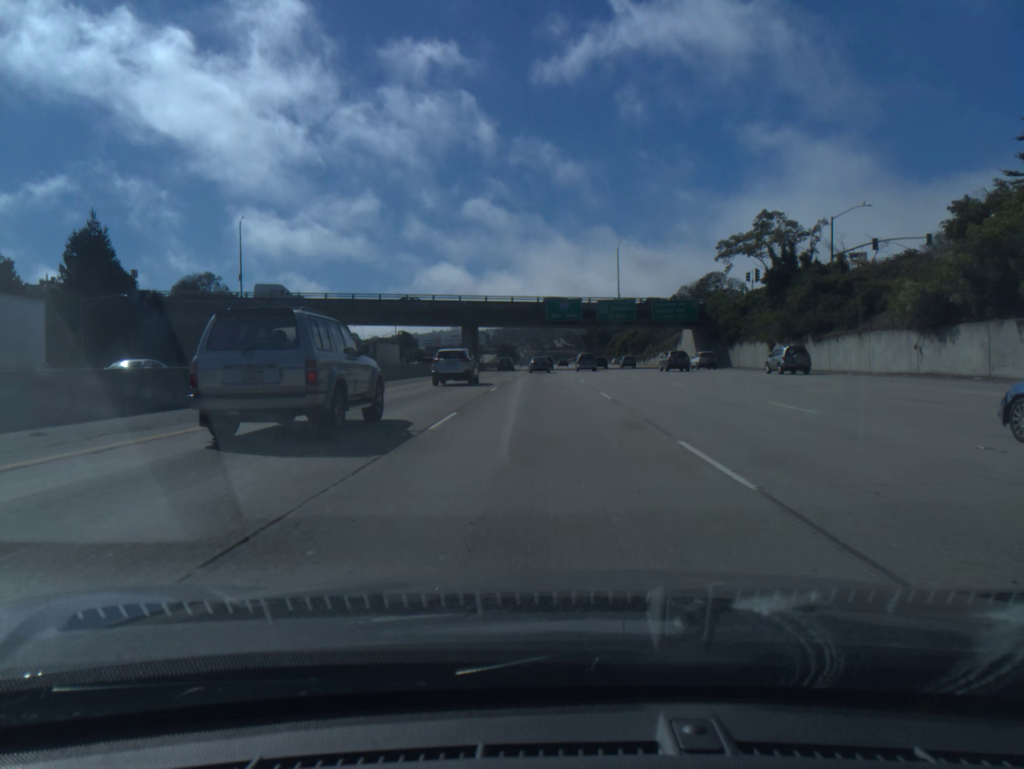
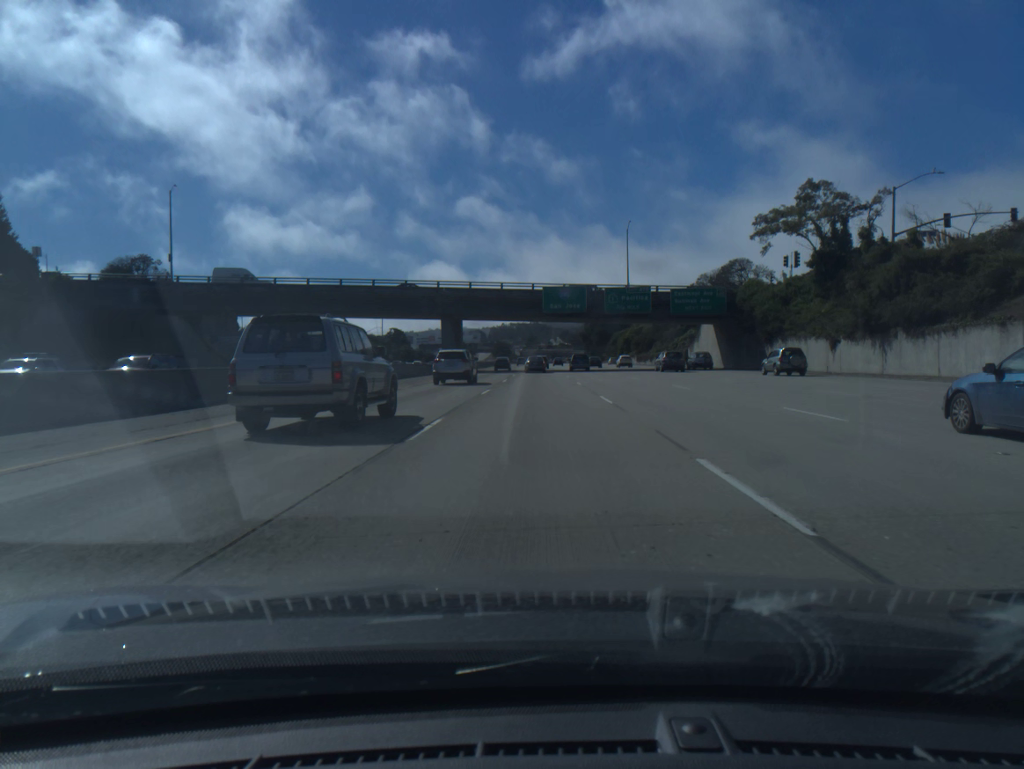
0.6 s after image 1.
(+0.1, +16.3) m; 0°
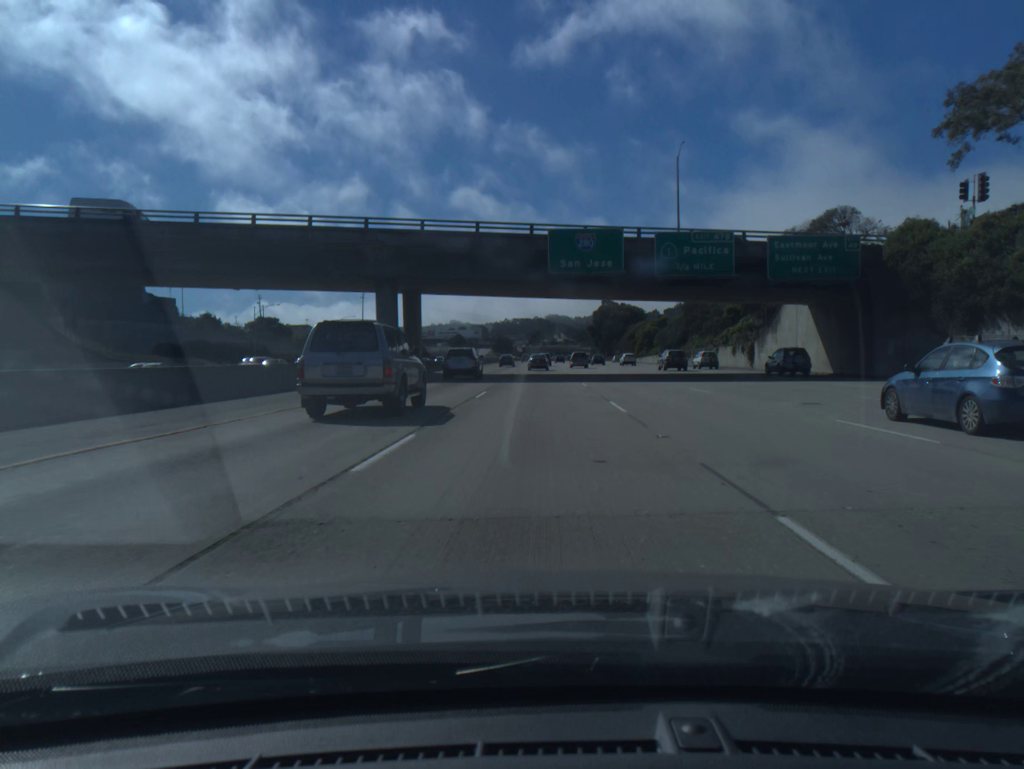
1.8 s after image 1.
(0.0, +32.4) m; 0°
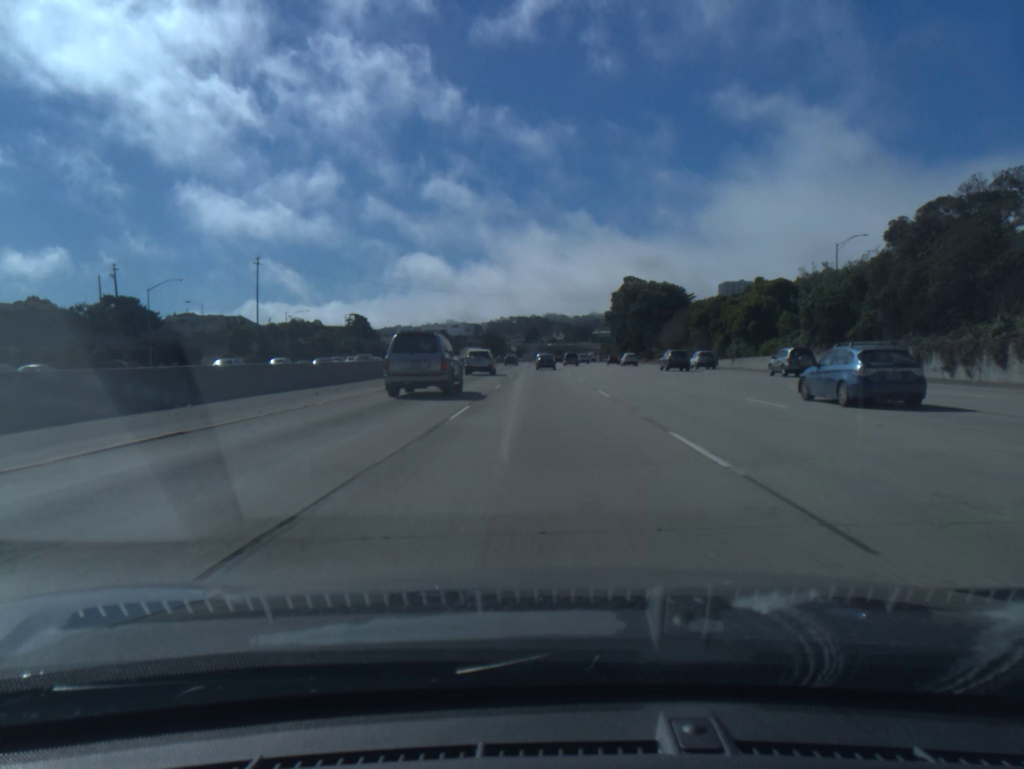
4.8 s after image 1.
(-0.2, +81.5) m; 0°
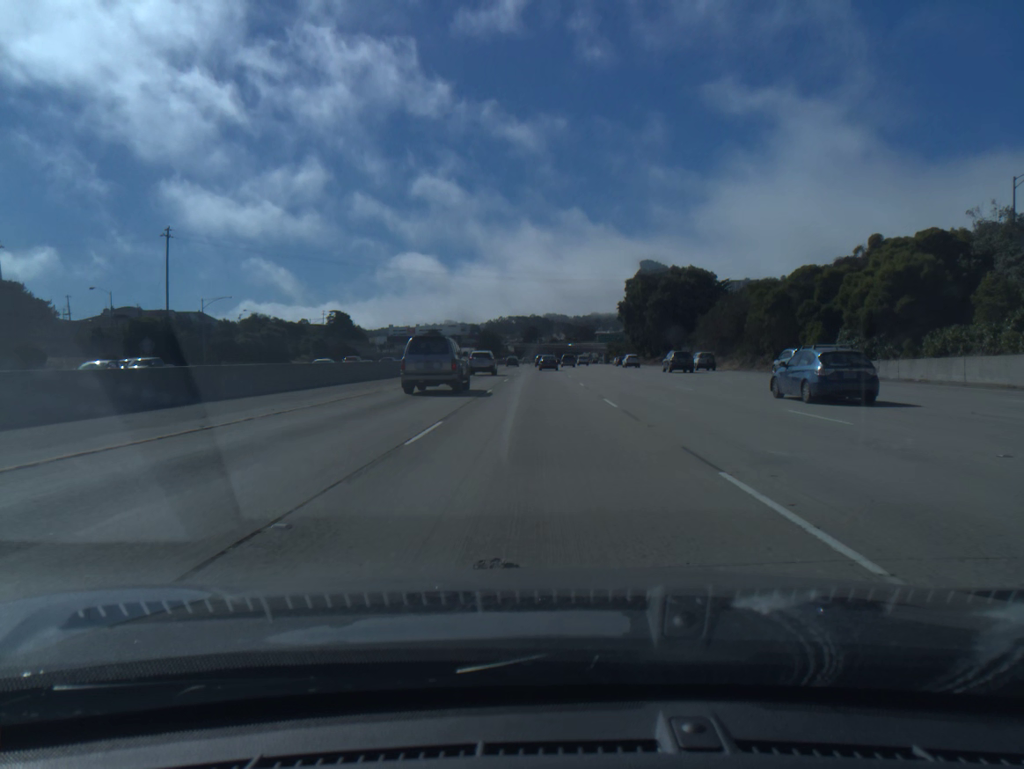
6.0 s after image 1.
(+0.1, +33.2) m; 0°
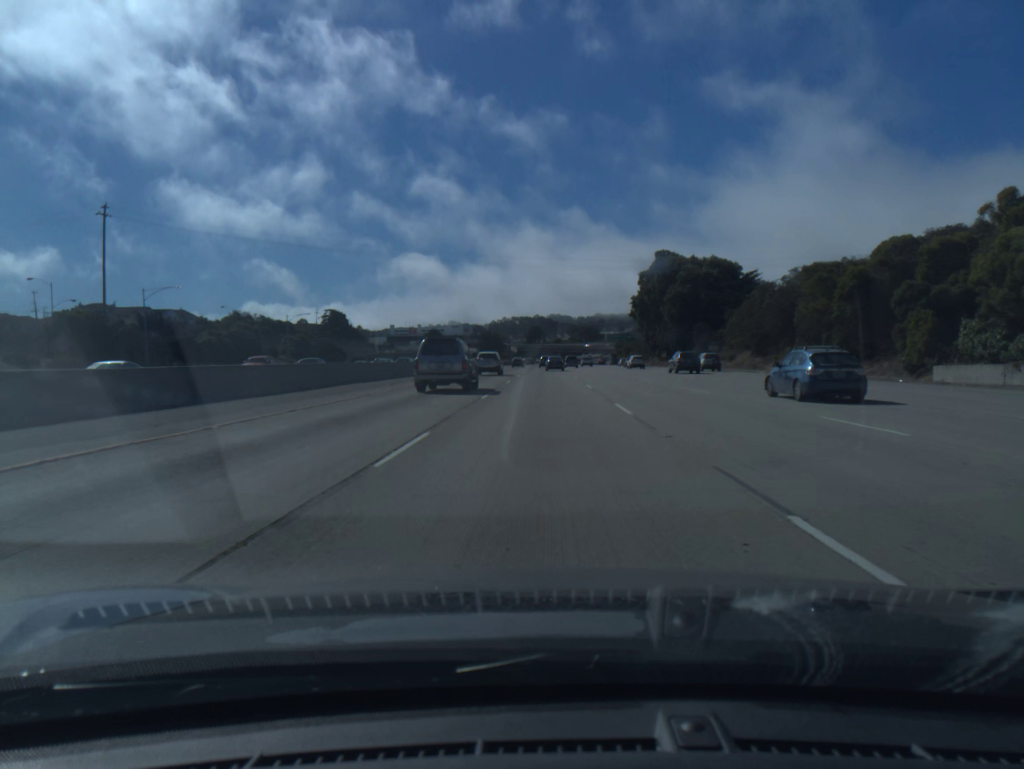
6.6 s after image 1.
(0.0, +16.8) m; 0°
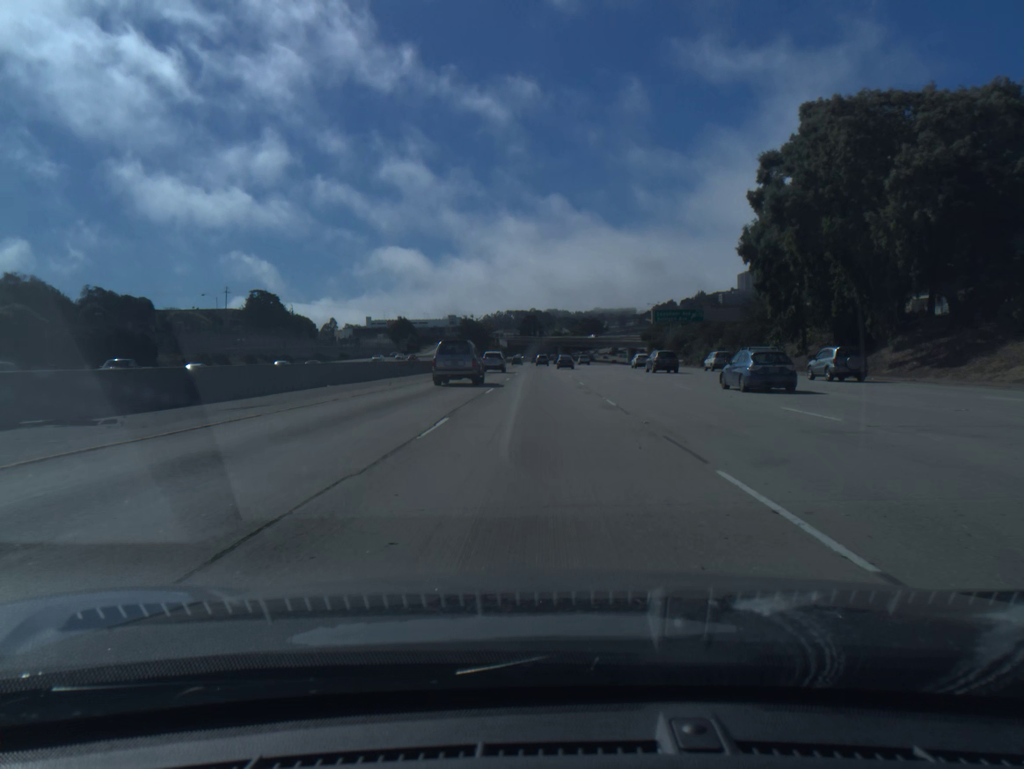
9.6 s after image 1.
(+0.1, +85.1) m; 0°
